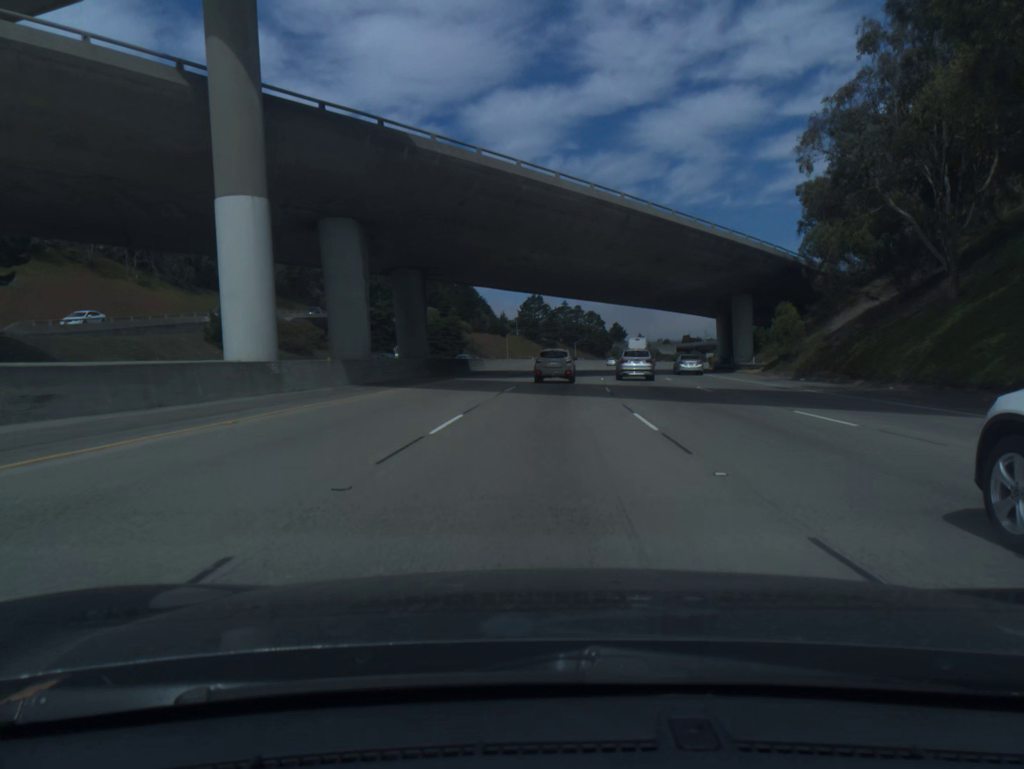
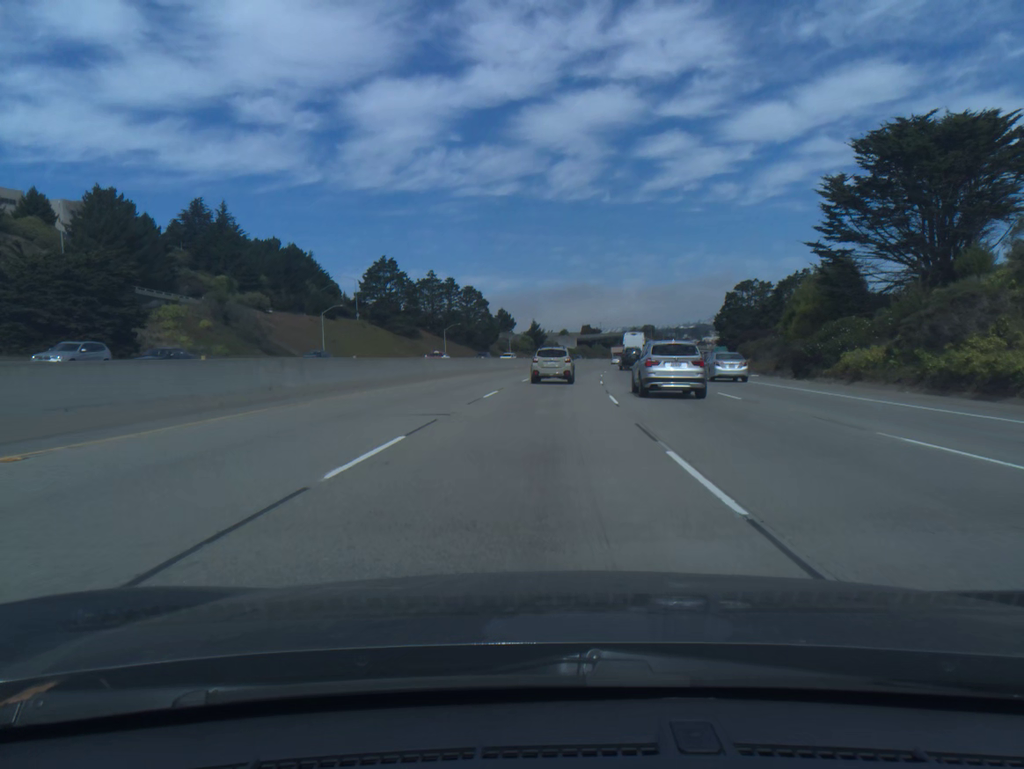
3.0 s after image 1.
(+7.0, +91.5) m; +8°
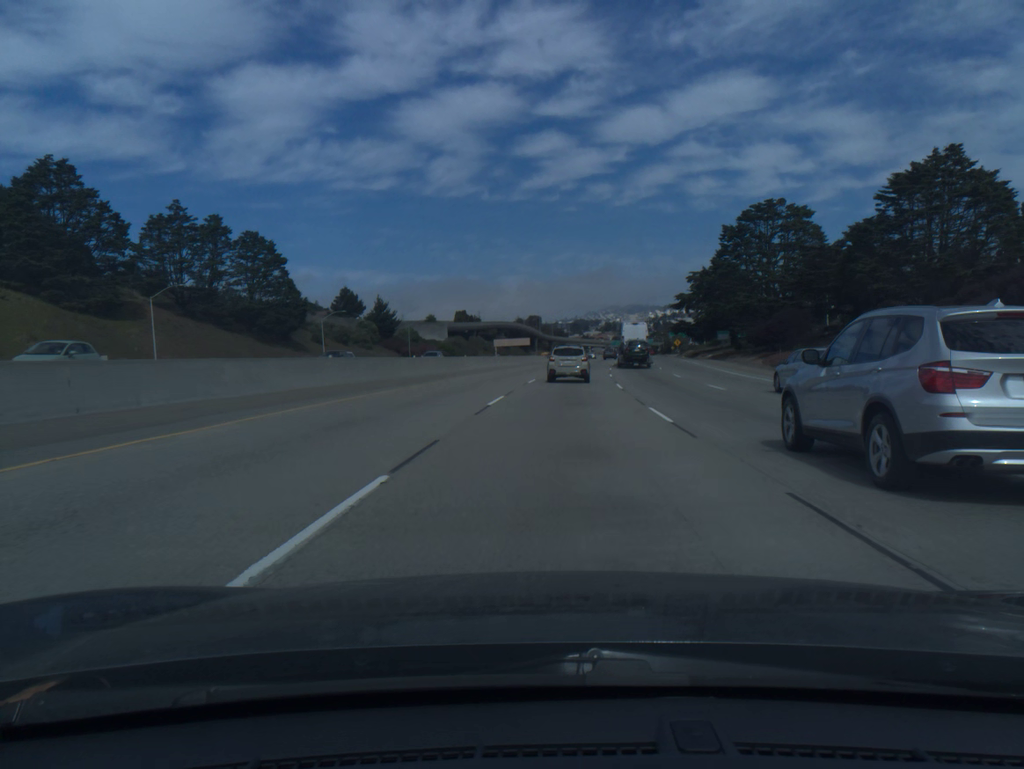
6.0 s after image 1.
(+6.7, +91.1) m; +9°
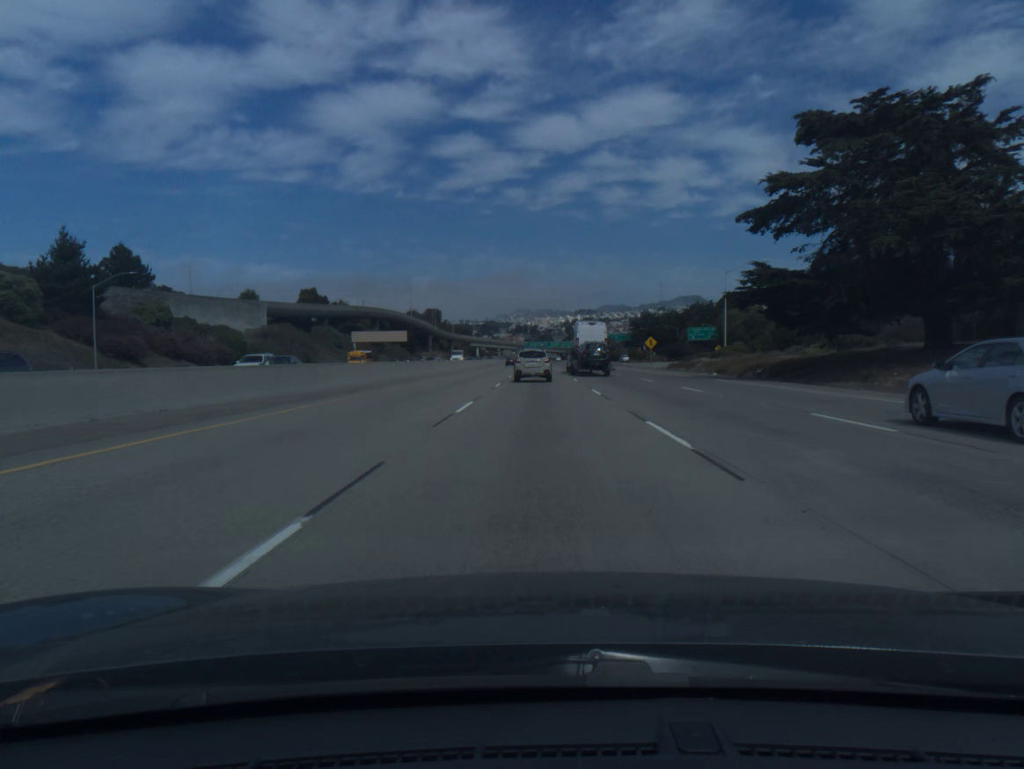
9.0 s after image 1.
(+6.4, +89.3) m; +7°
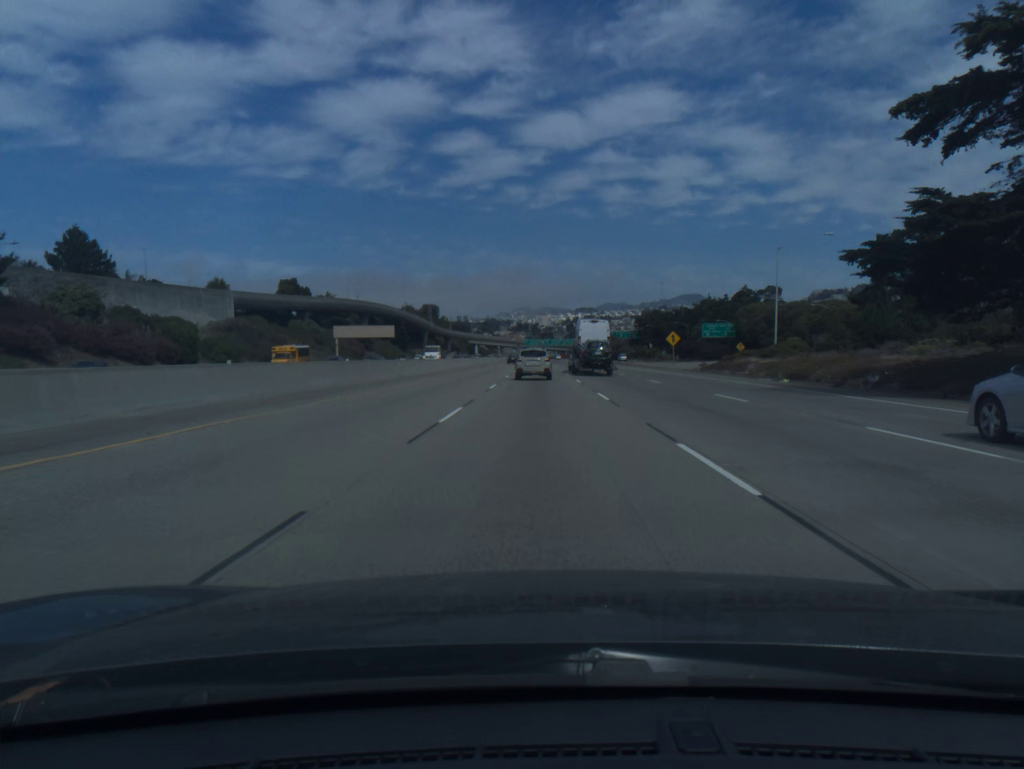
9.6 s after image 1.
(0.0, +17.7) m; 0°
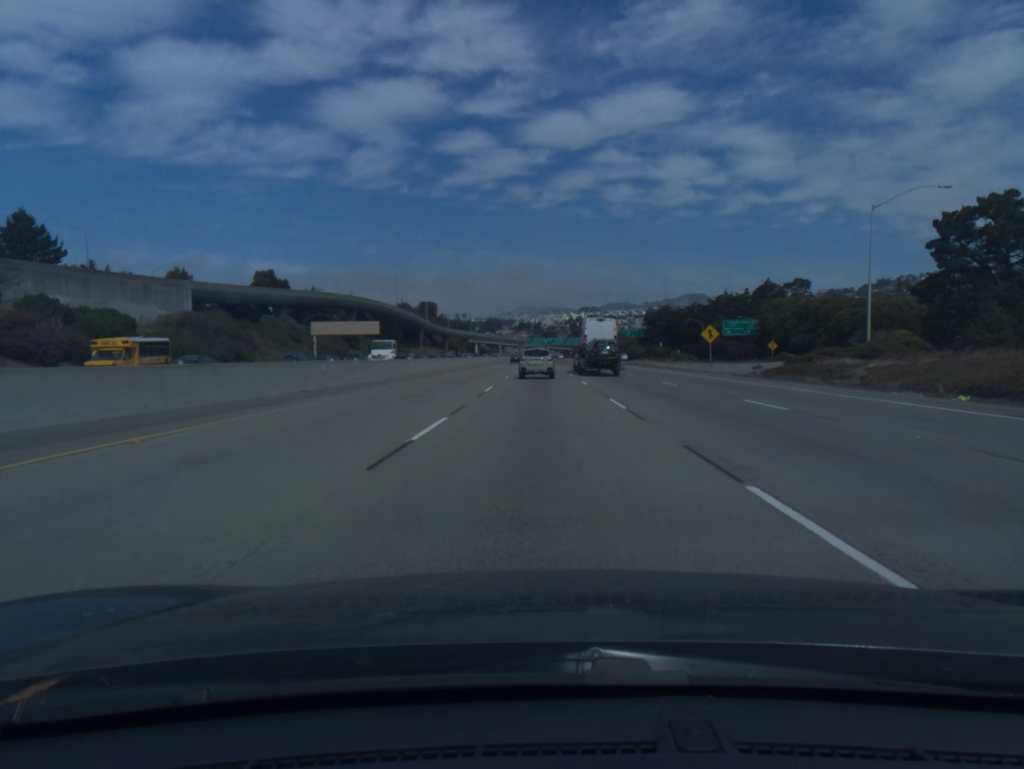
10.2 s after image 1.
(0.0, +17.7) m; 0°
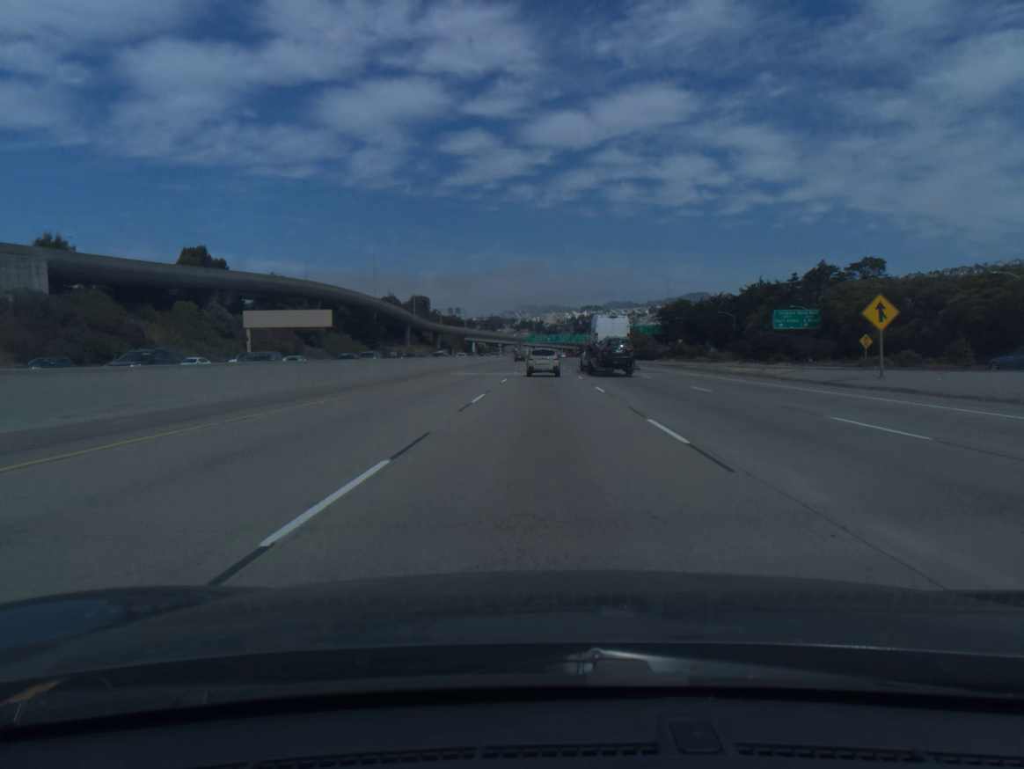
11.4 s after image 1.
(-0.1, +35.3) m; 0°
